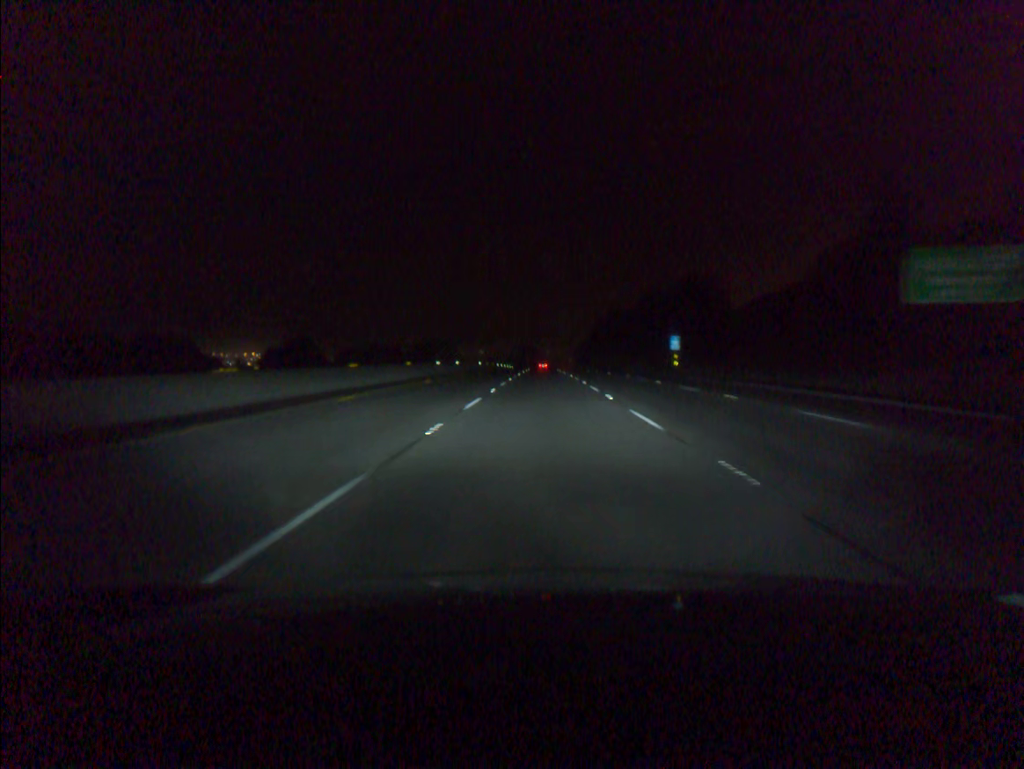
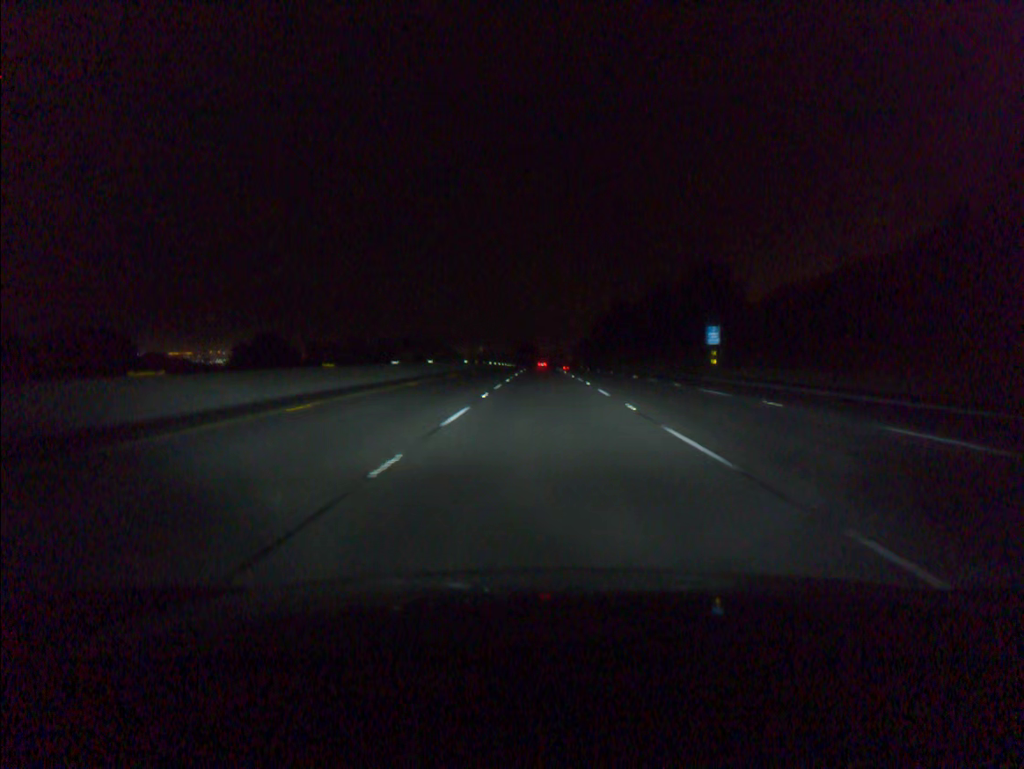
(0.0, +18.9) m; 0°
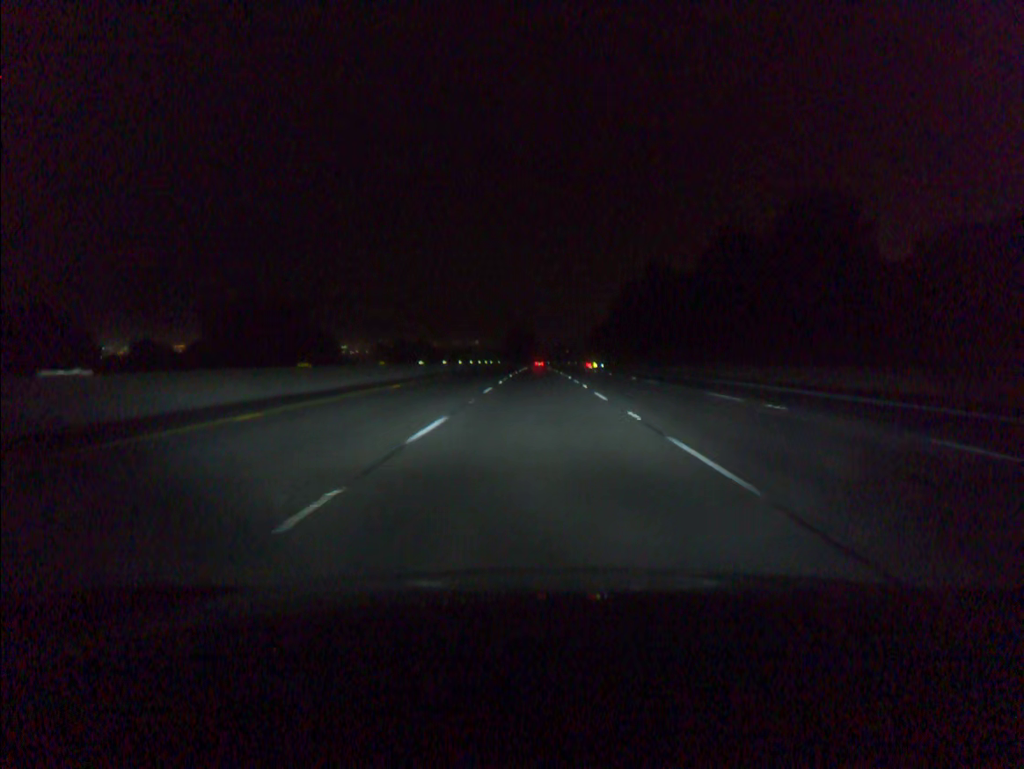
(+0.4, +75.6) m; 0°
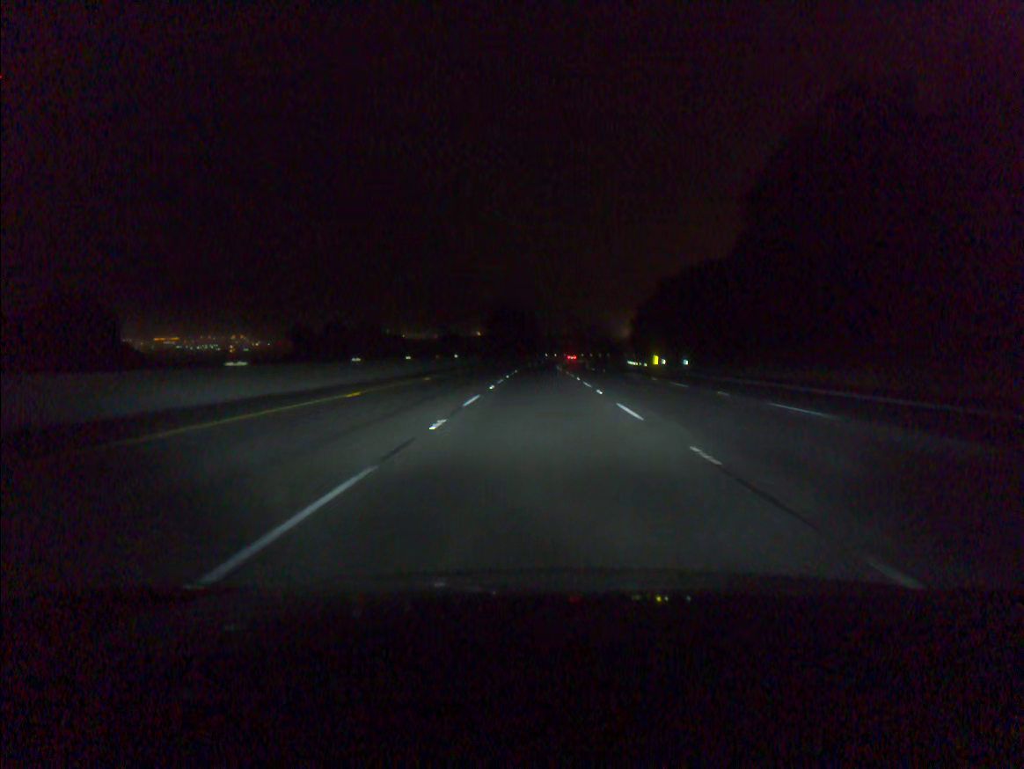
(-0.2, +94.5) m; 0°
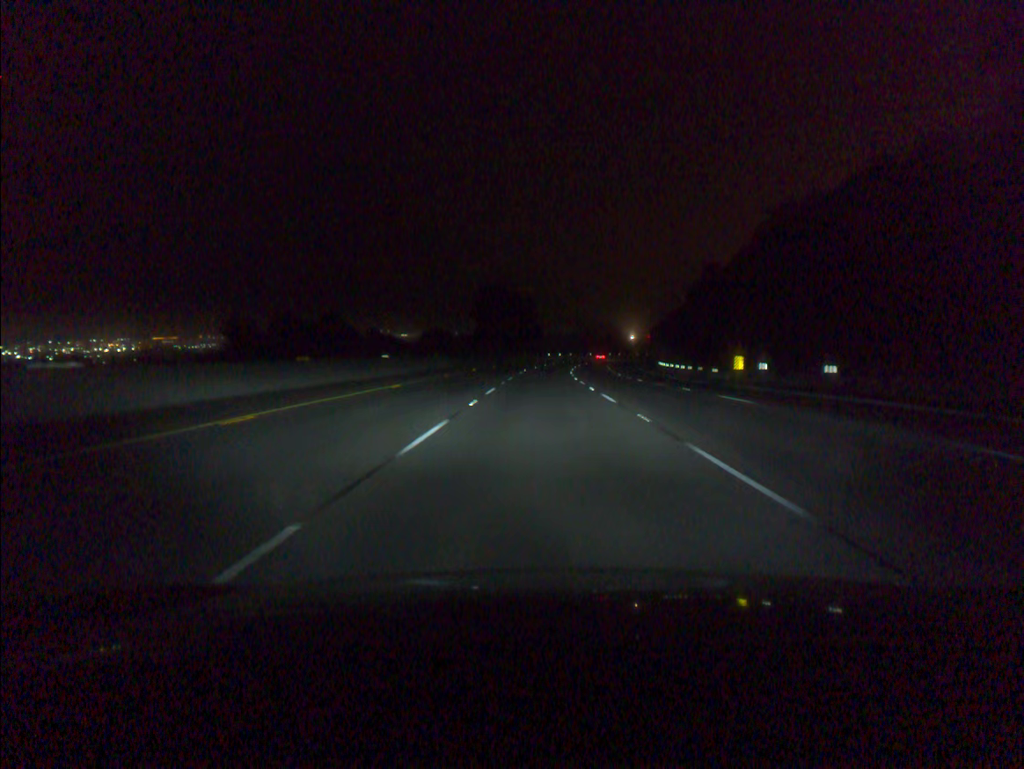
(0.0, +37.9) m; 0°
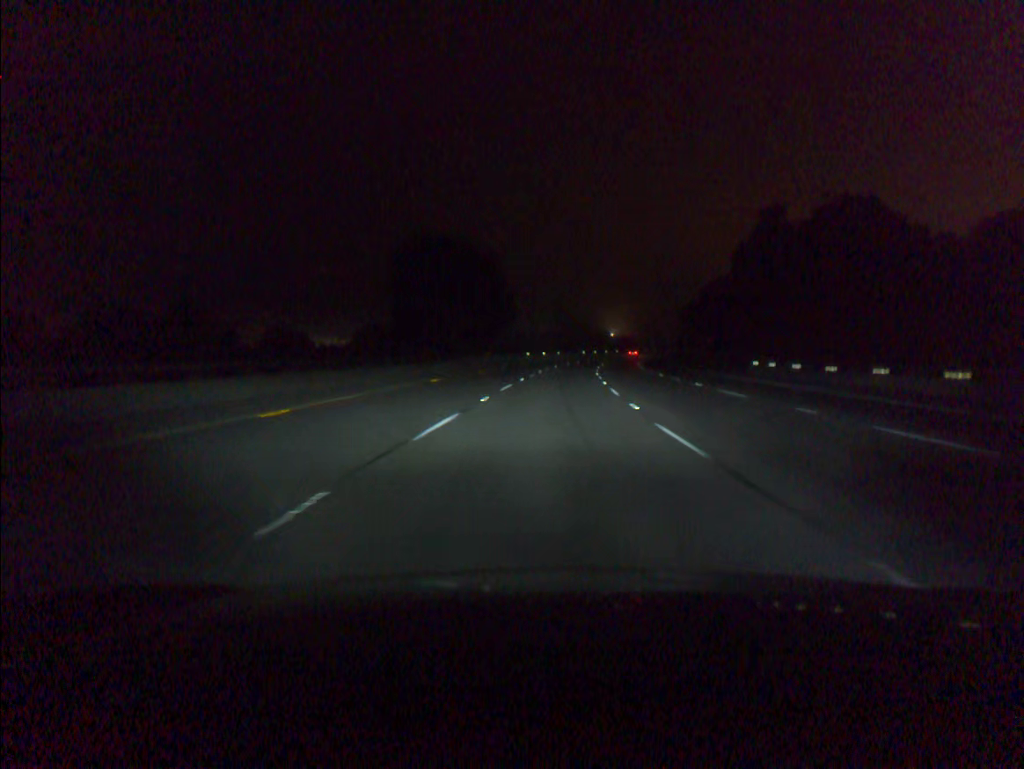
(+0.5, +56.9) m; +2°
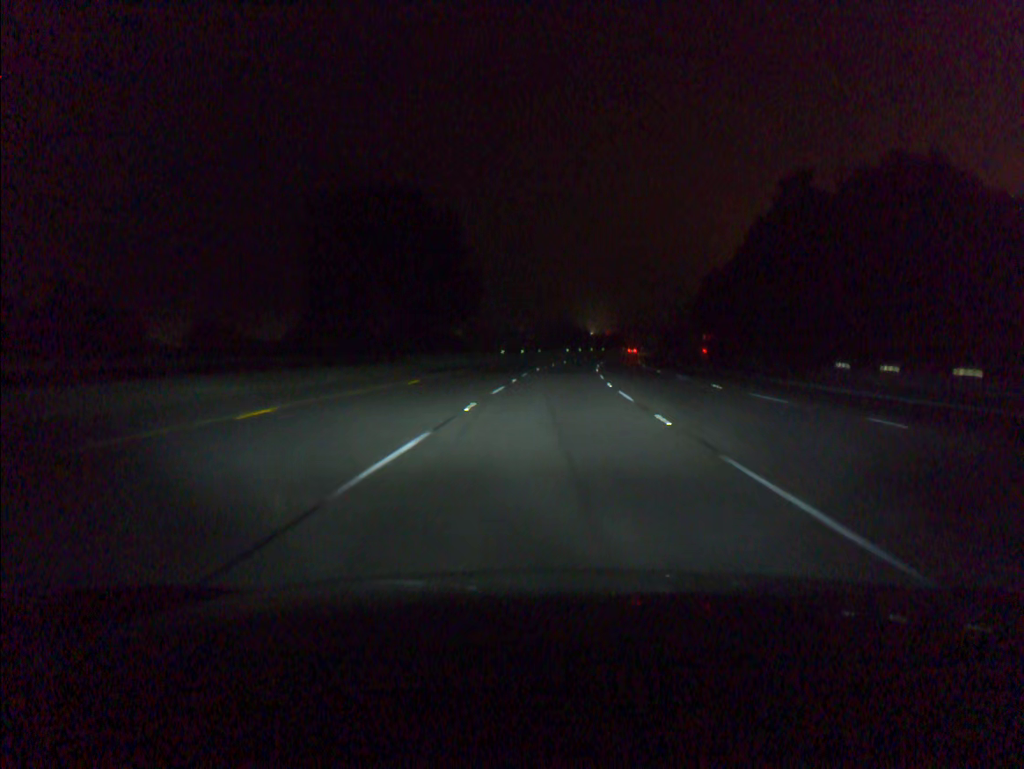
(+0.2, +19.0) m; +1°
